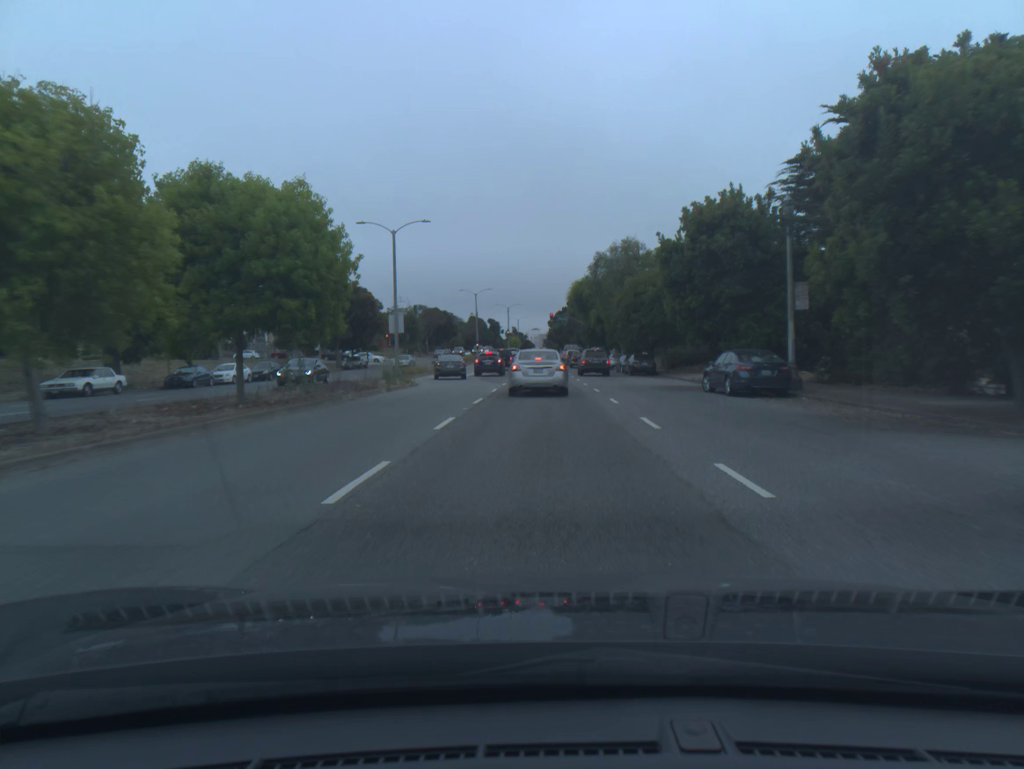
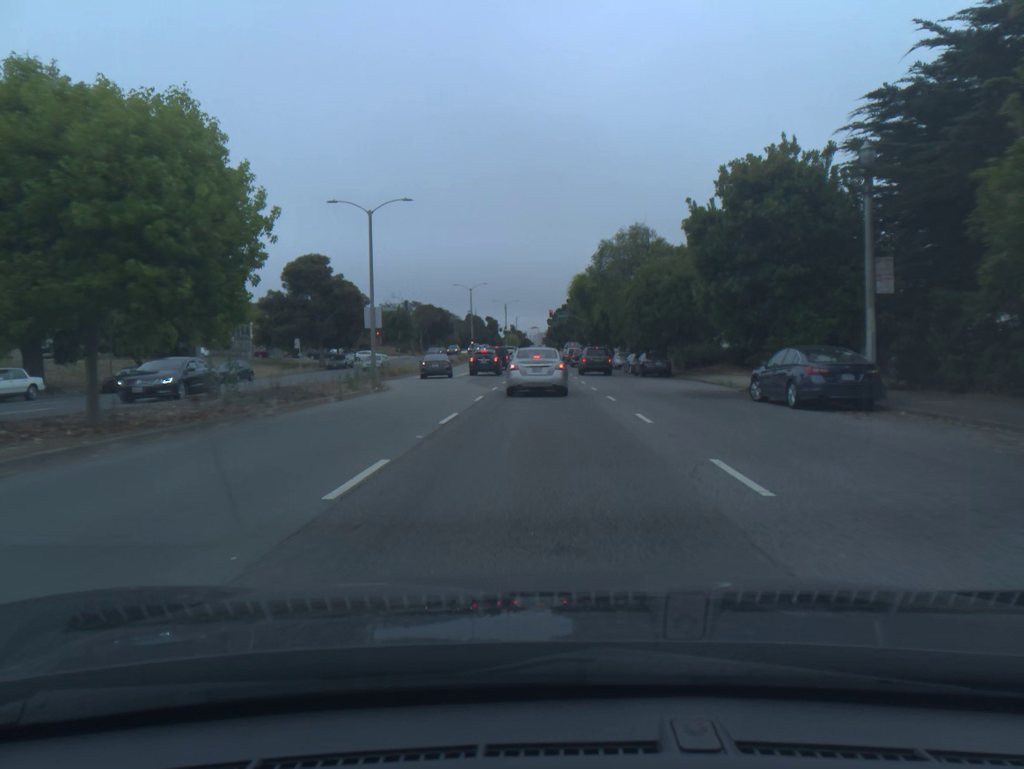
(0.0, +6.6) m; 0°
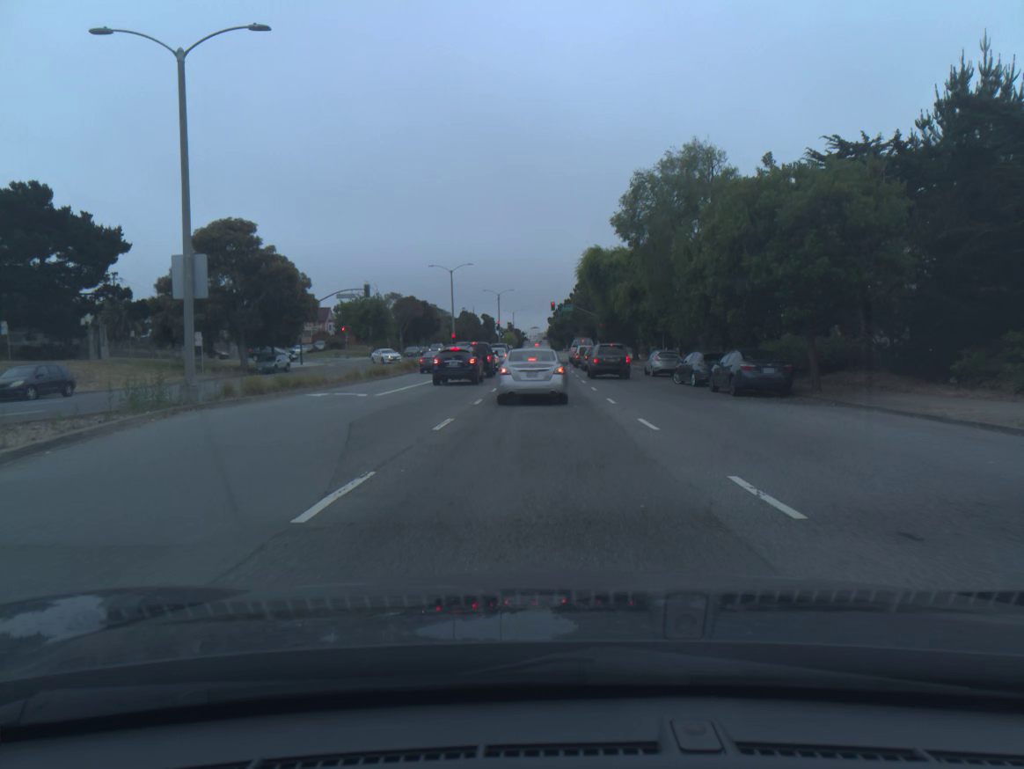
(0.0, +22.6) m; 0°
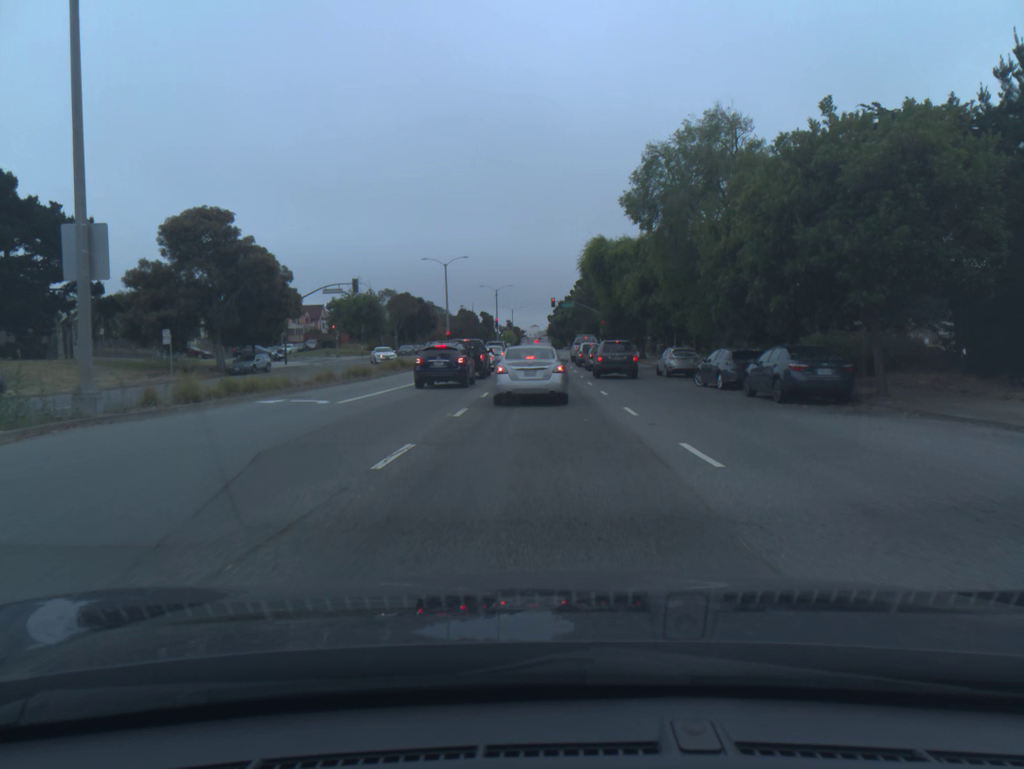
(0.0, +4.7) m; 0°
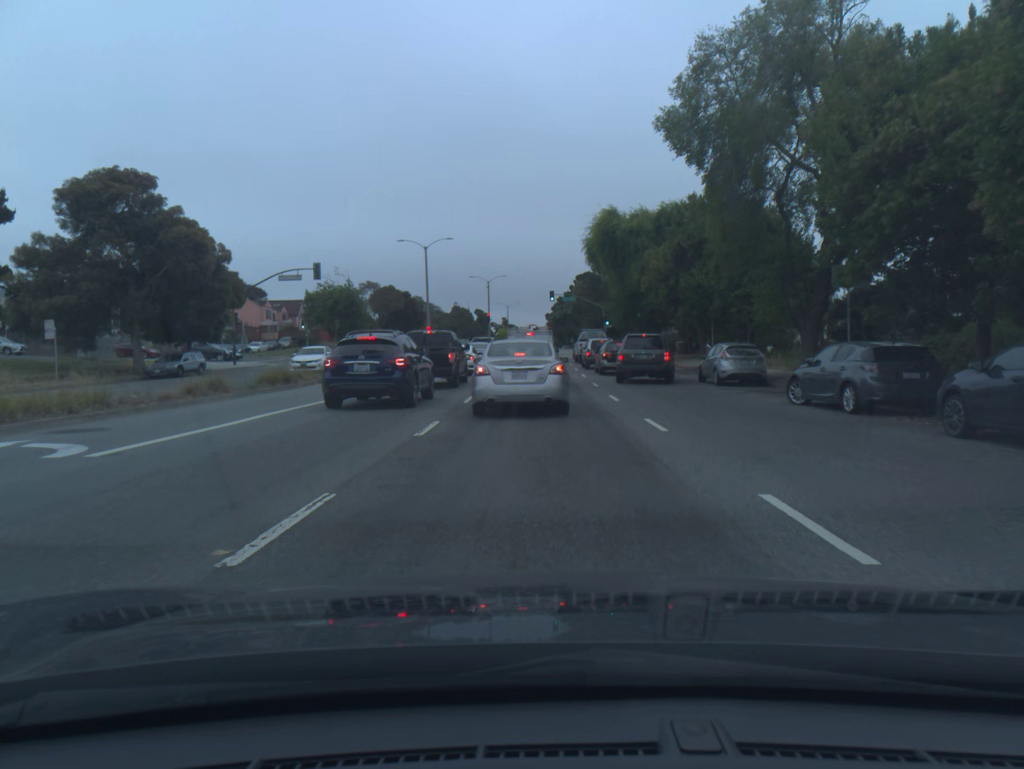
(0.0, +11.7) m; 0°
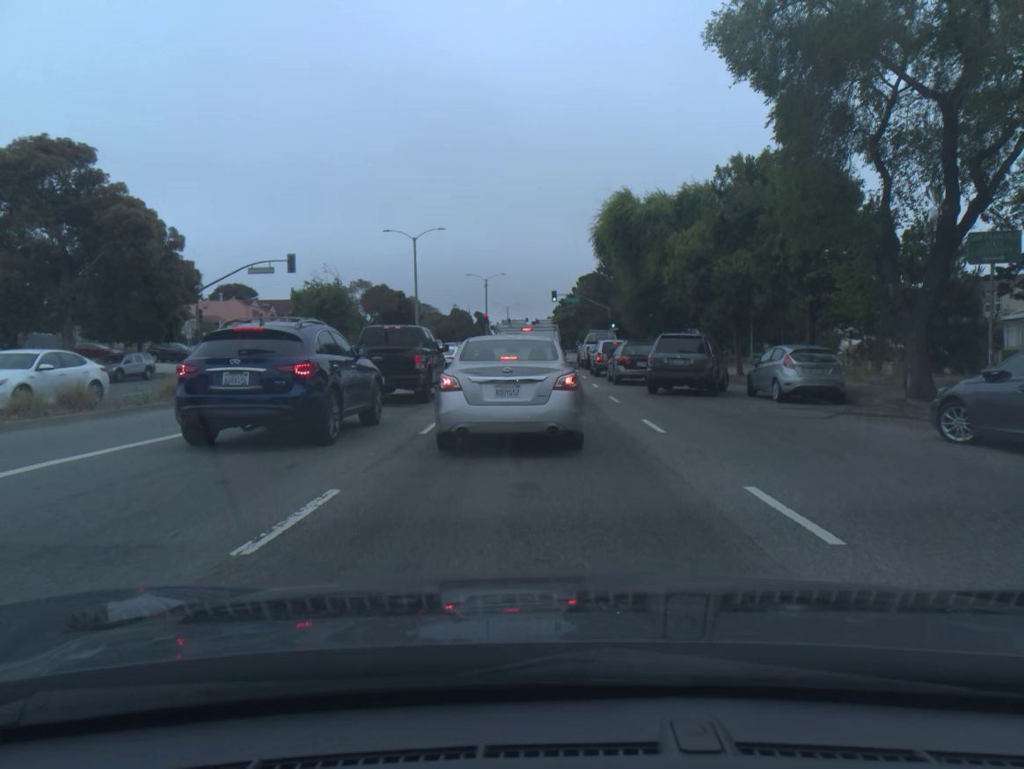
(0.0, +7.0) m; 0°
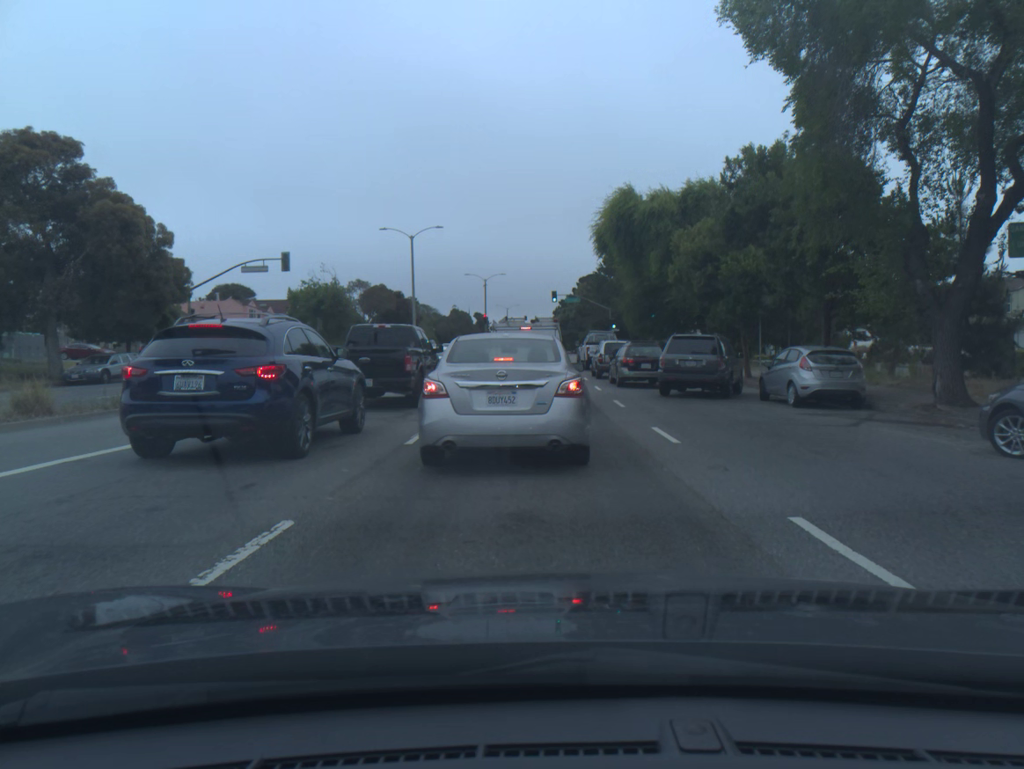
(0.0, +1.3) m; 0°
